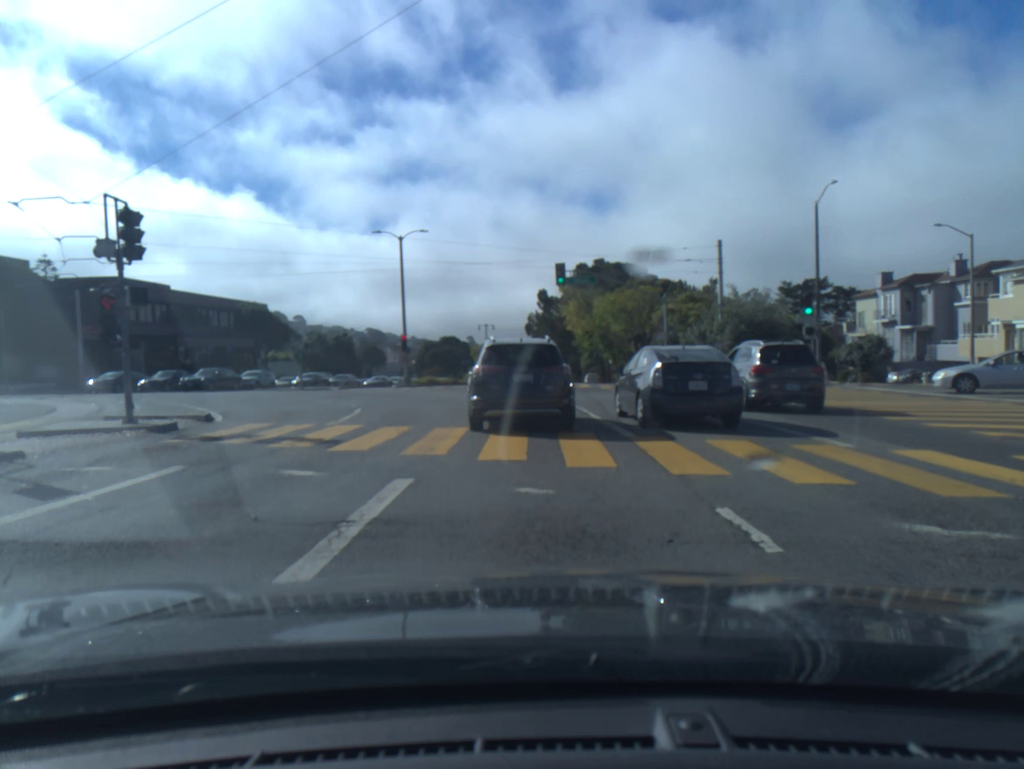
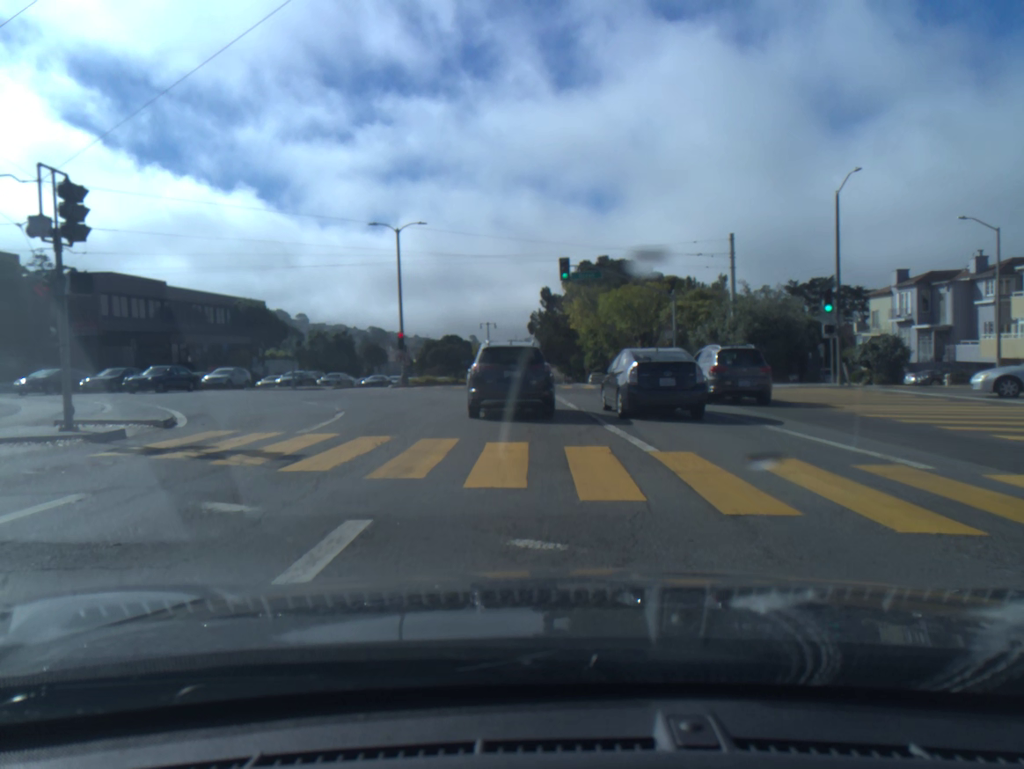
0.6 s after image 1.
(0.0, +2.0) m; -1°
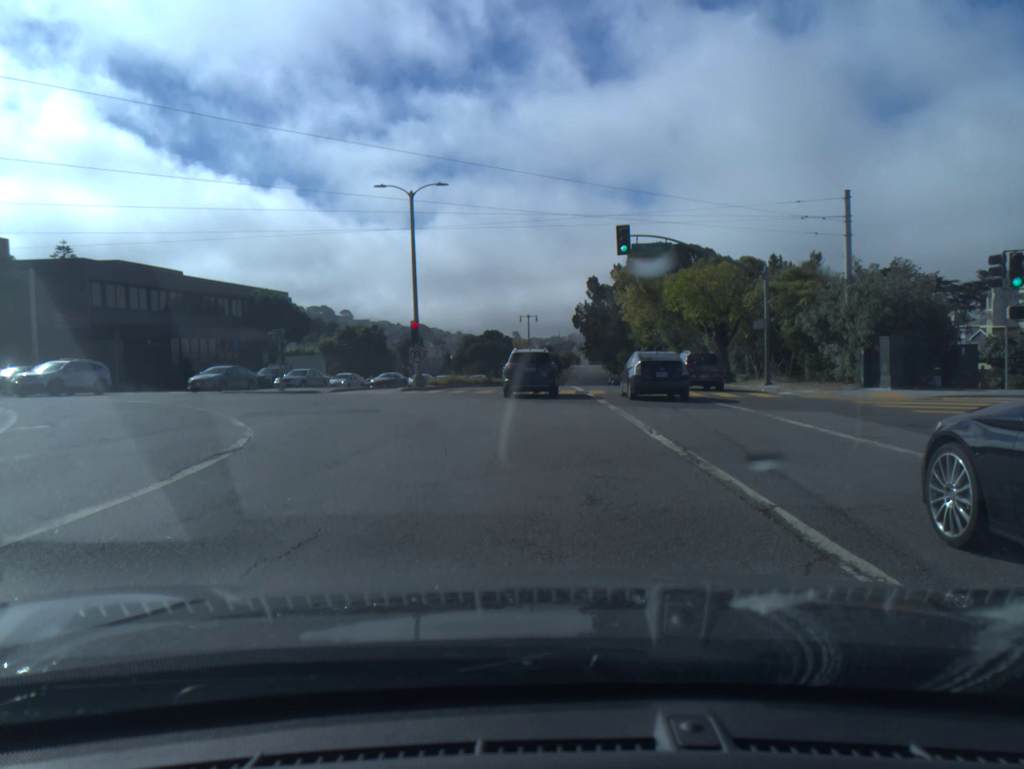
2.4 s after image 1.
(-0.3, +9.5) m; -4°
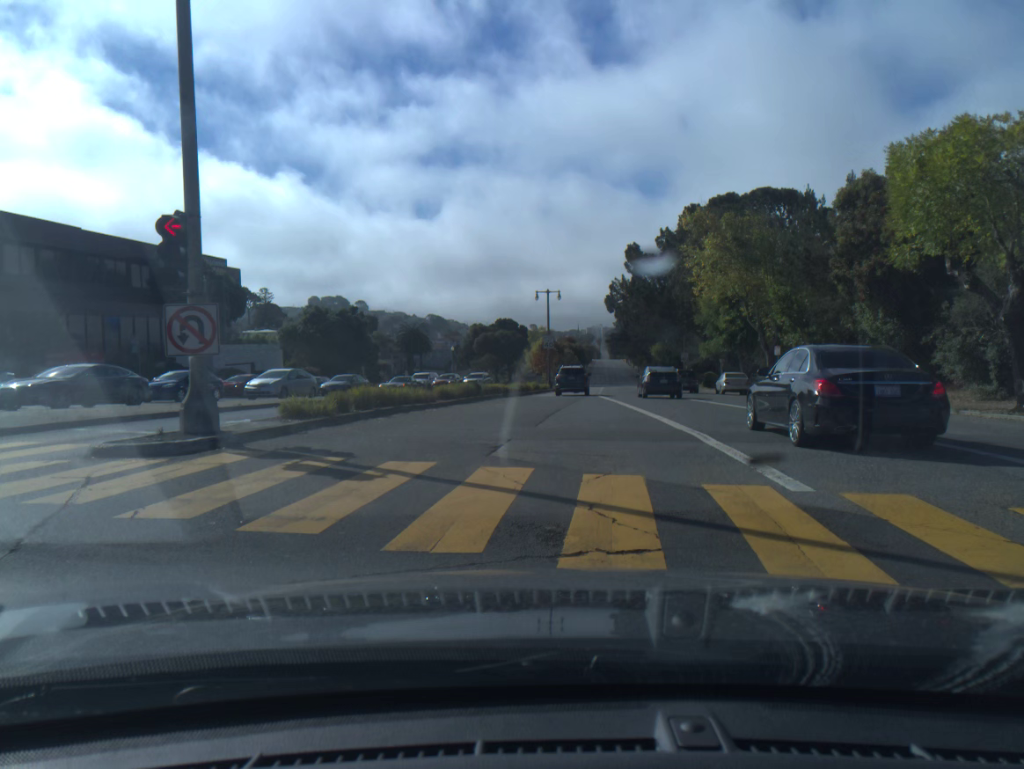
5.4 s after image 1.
(-0.2, +25.3) m; 0°
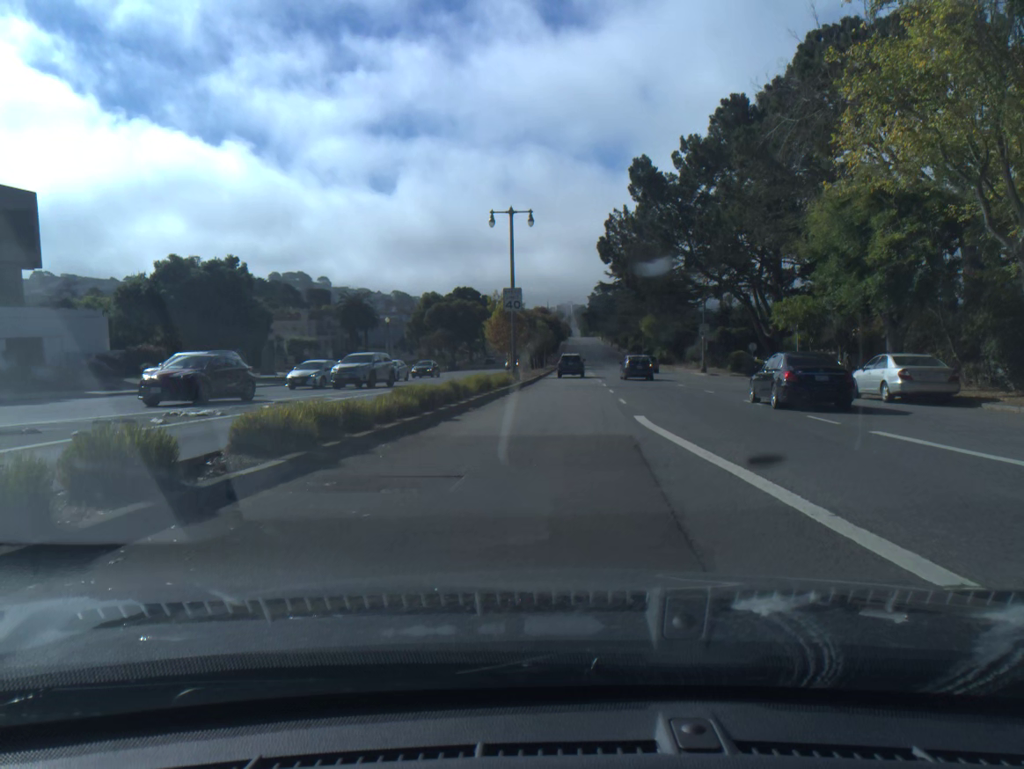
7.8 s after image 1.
(+0.4, +28.0) m; +2°
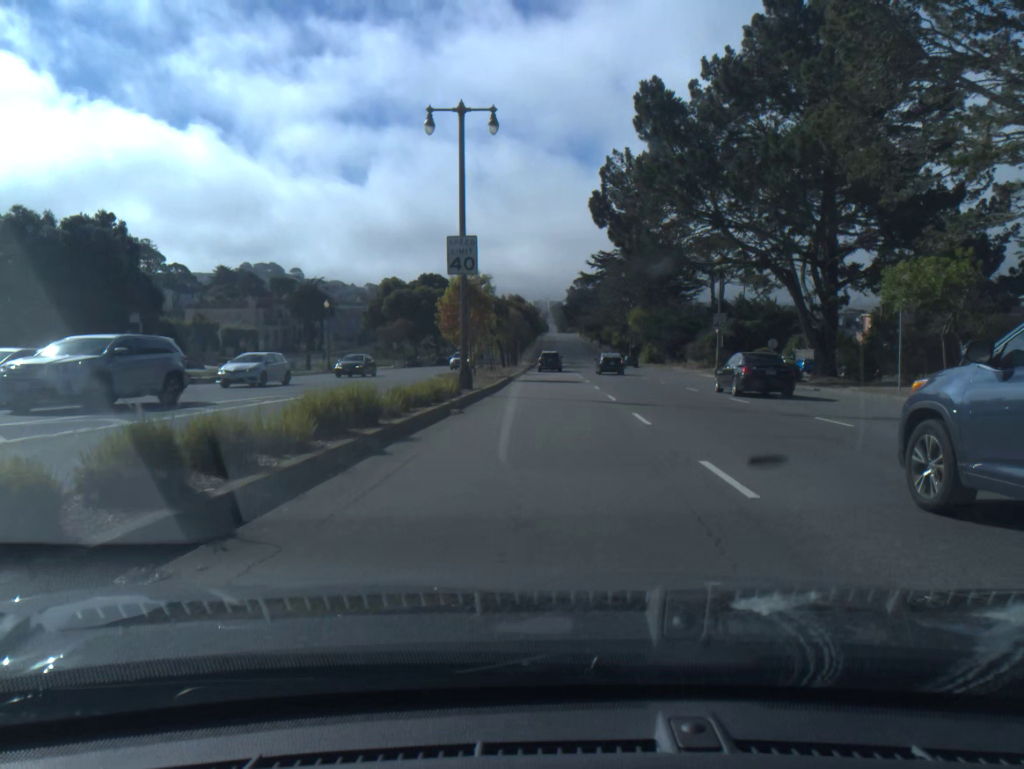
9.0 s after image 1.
(+0.2, +15.0) m; +2°
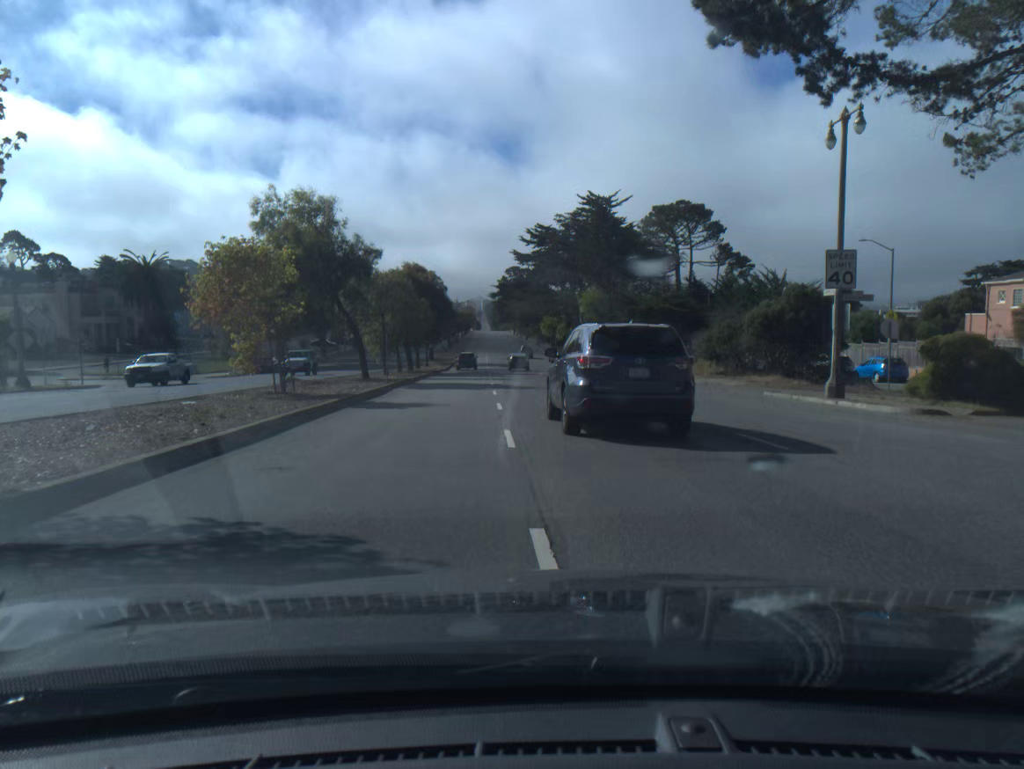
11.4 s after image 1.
(+1.6, +33.3) m; +4°
